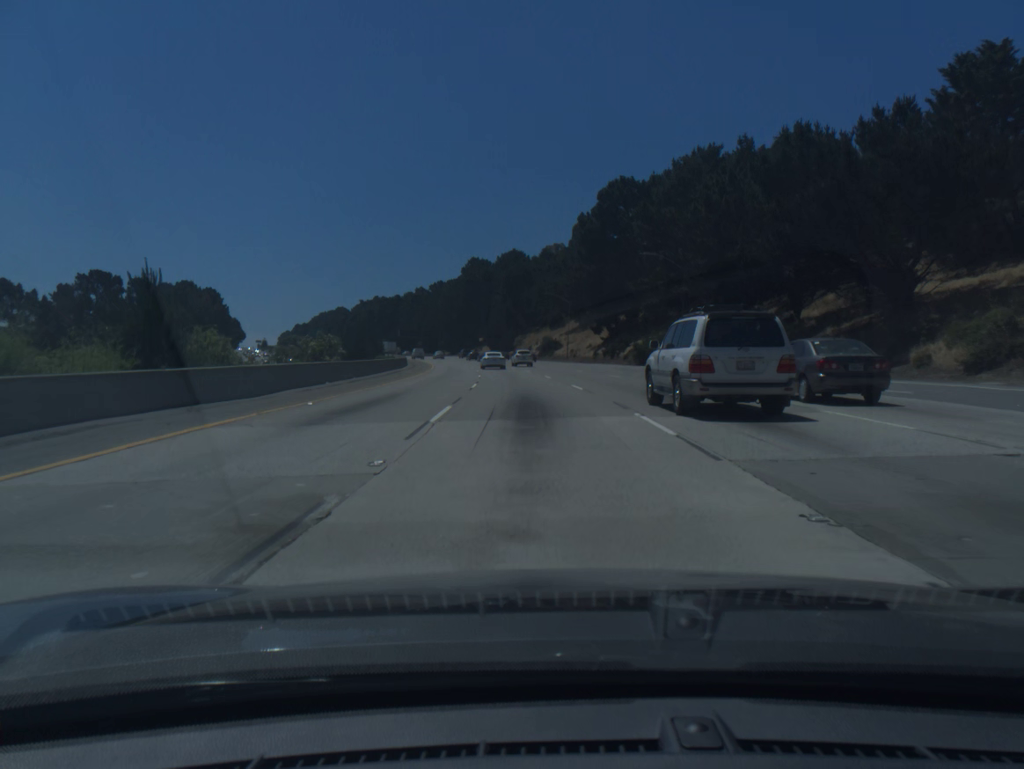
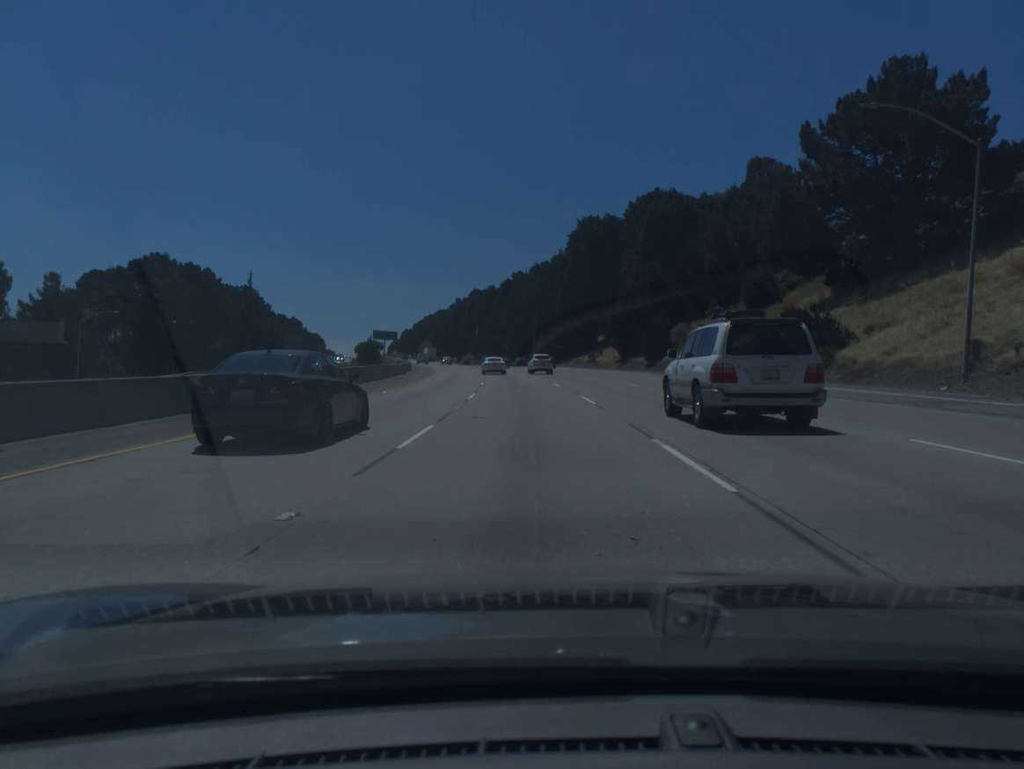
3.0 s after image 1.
(-6.9, +90.4) m; -9°
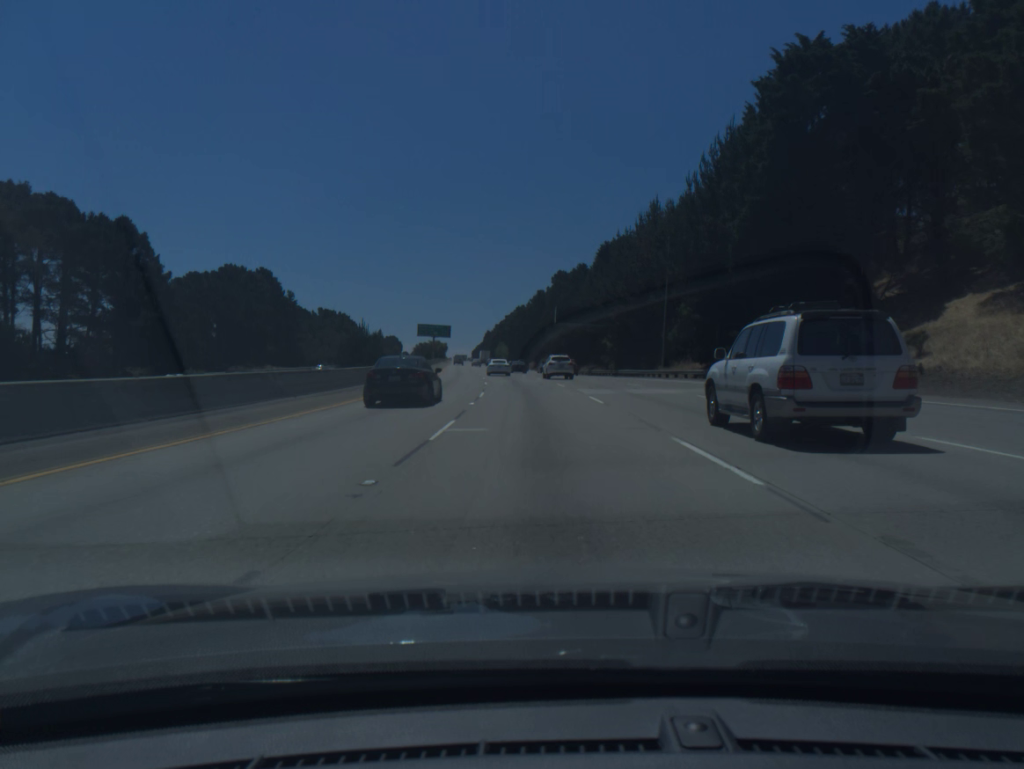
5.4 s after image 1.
(-4.3, +72.0) m; -7°
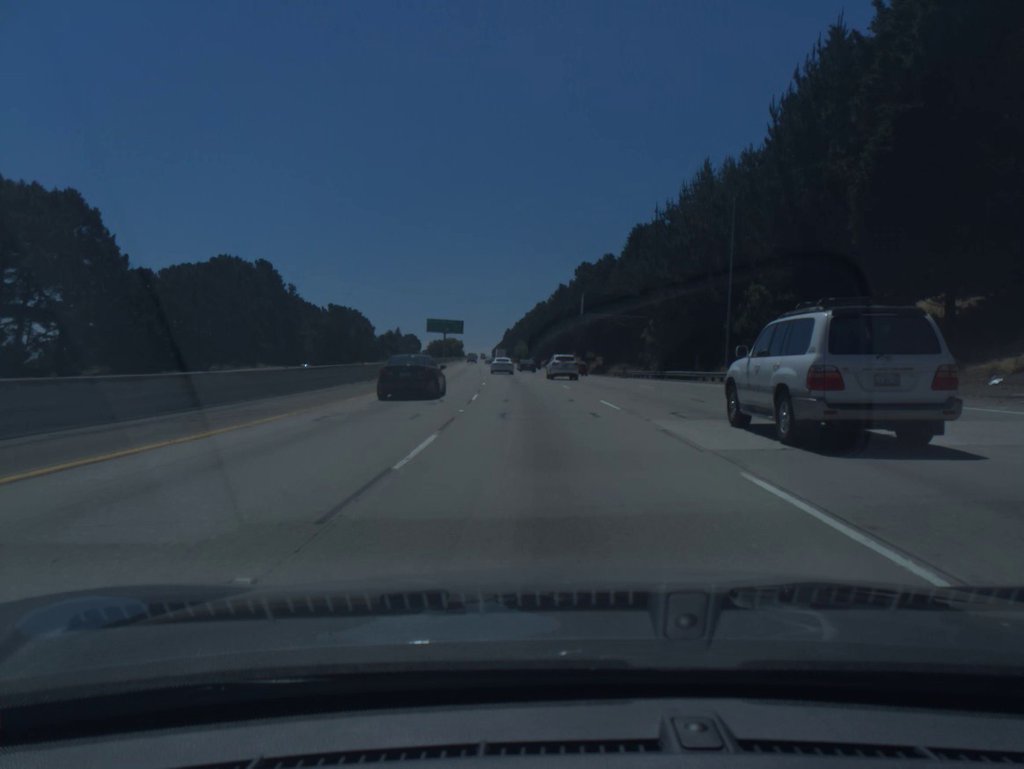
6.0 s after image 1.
(-0.2, +18.0) m; -1°
